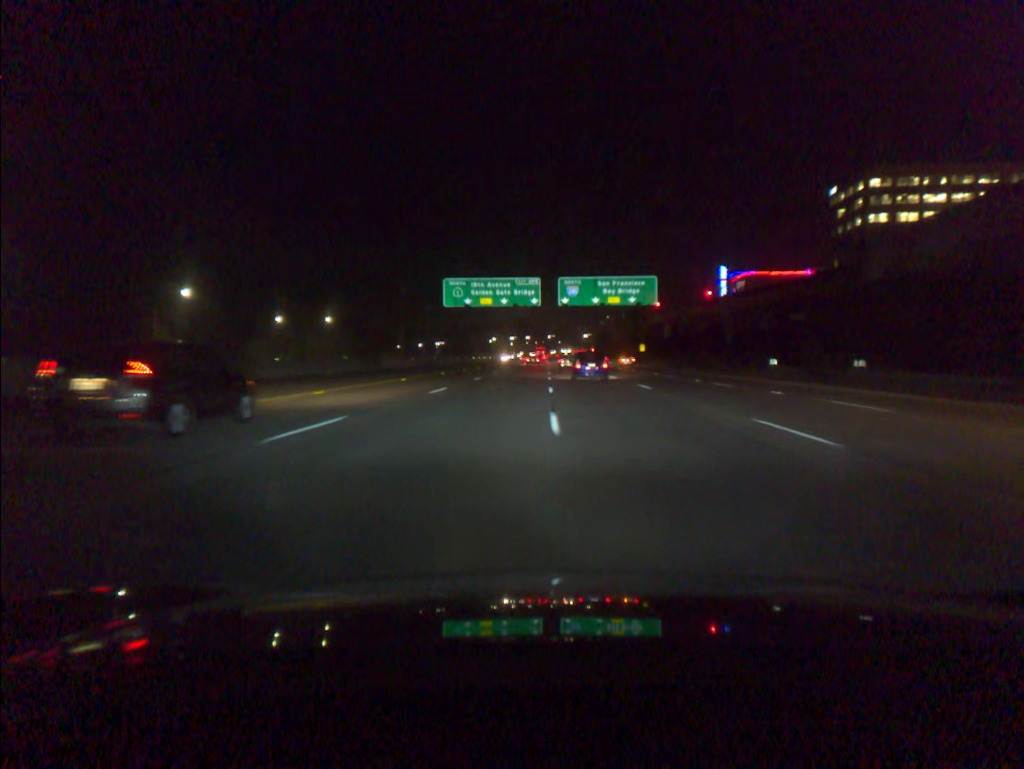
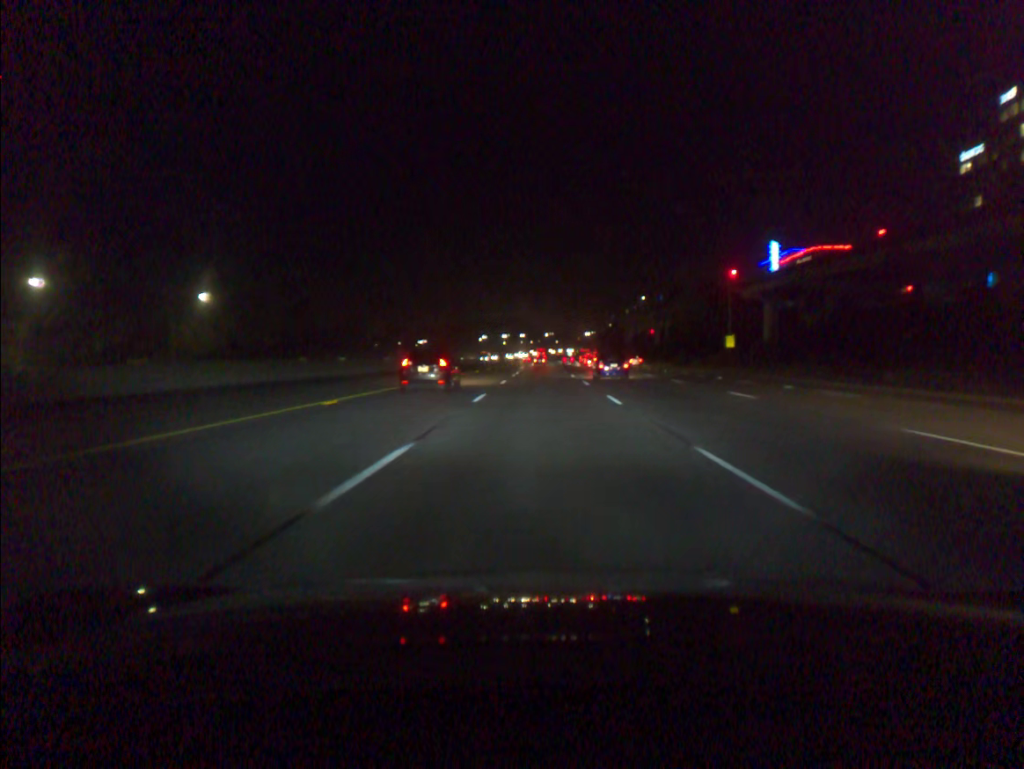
(-0.7, +77.4) m; 0°
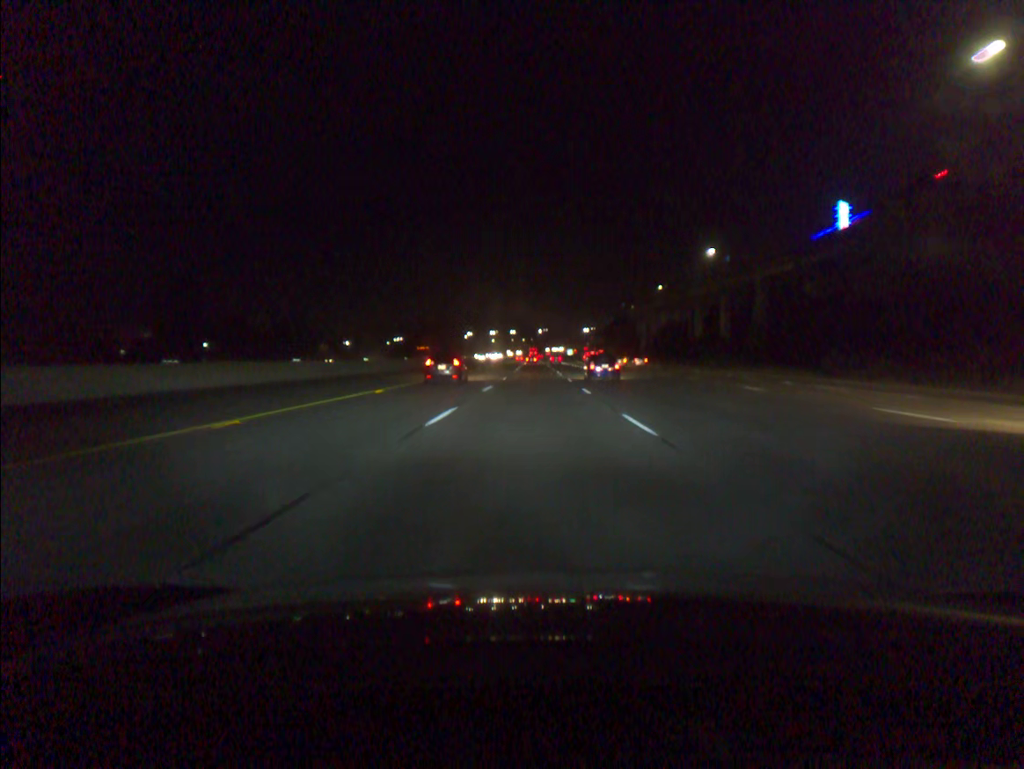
(+0.7, +65.1) m; +1°
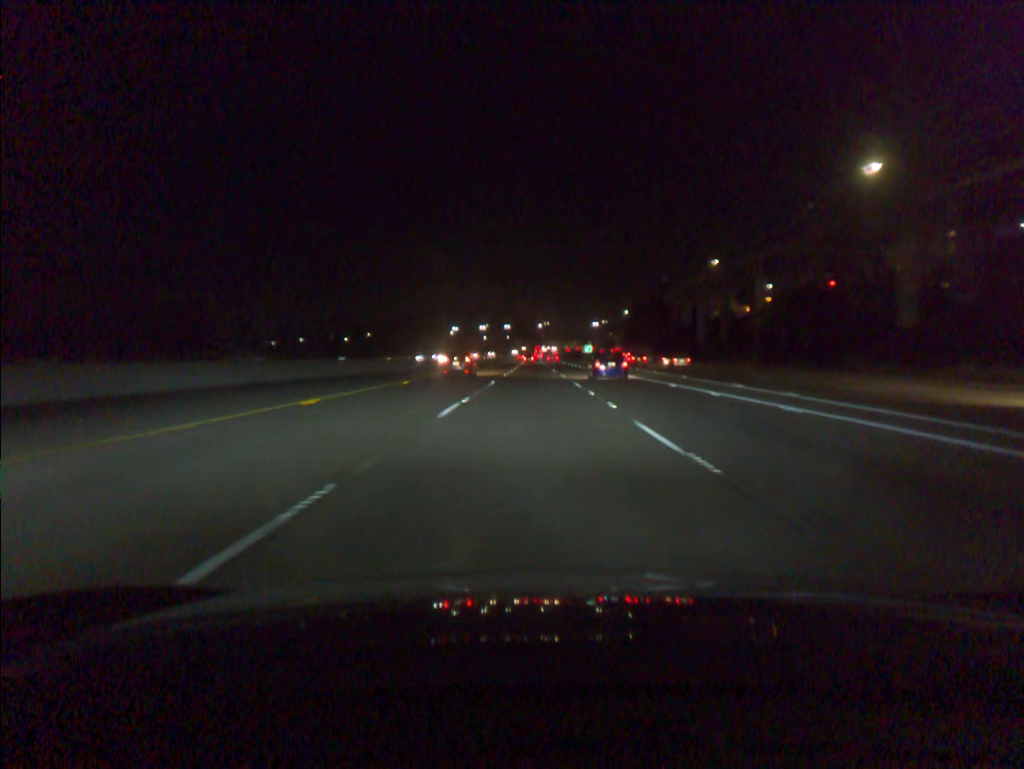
(+0.1, +85.6) m; 0°
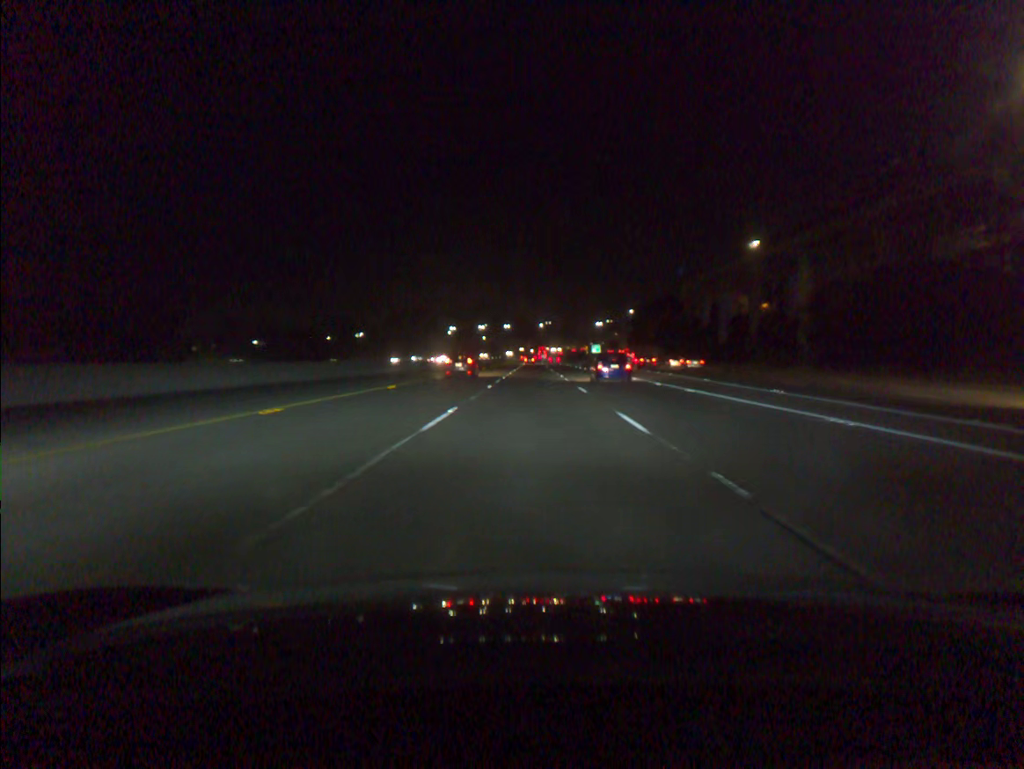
(0.0, +17.6) m; 0°
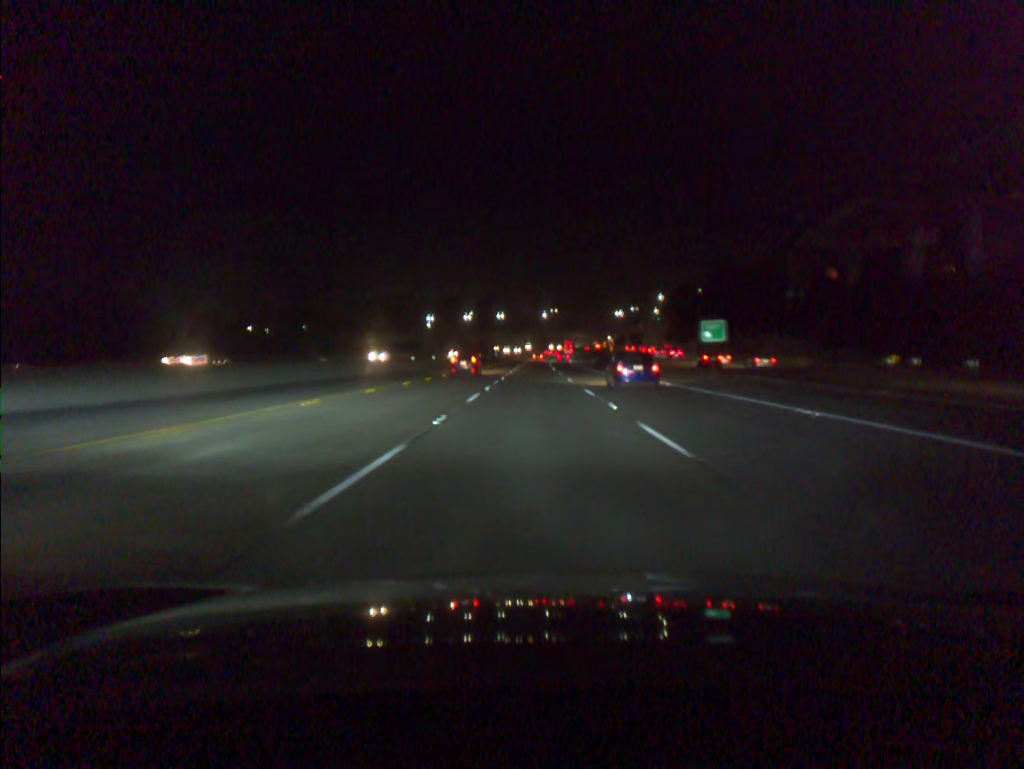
(-0.2, +90.2) m; 0°
